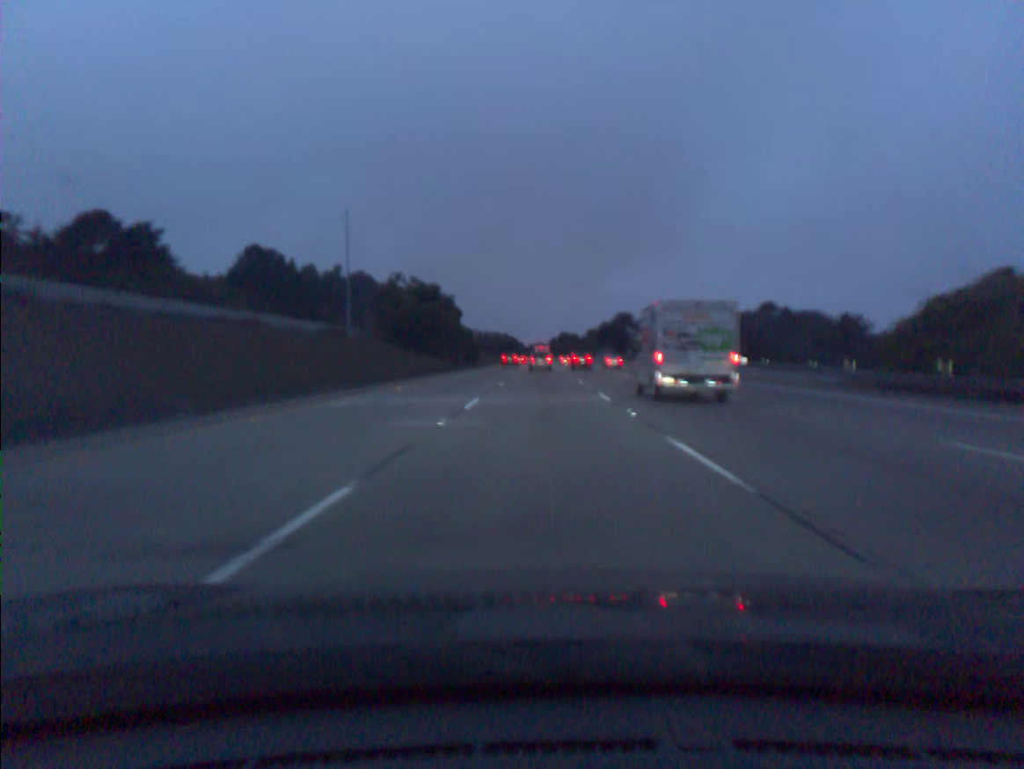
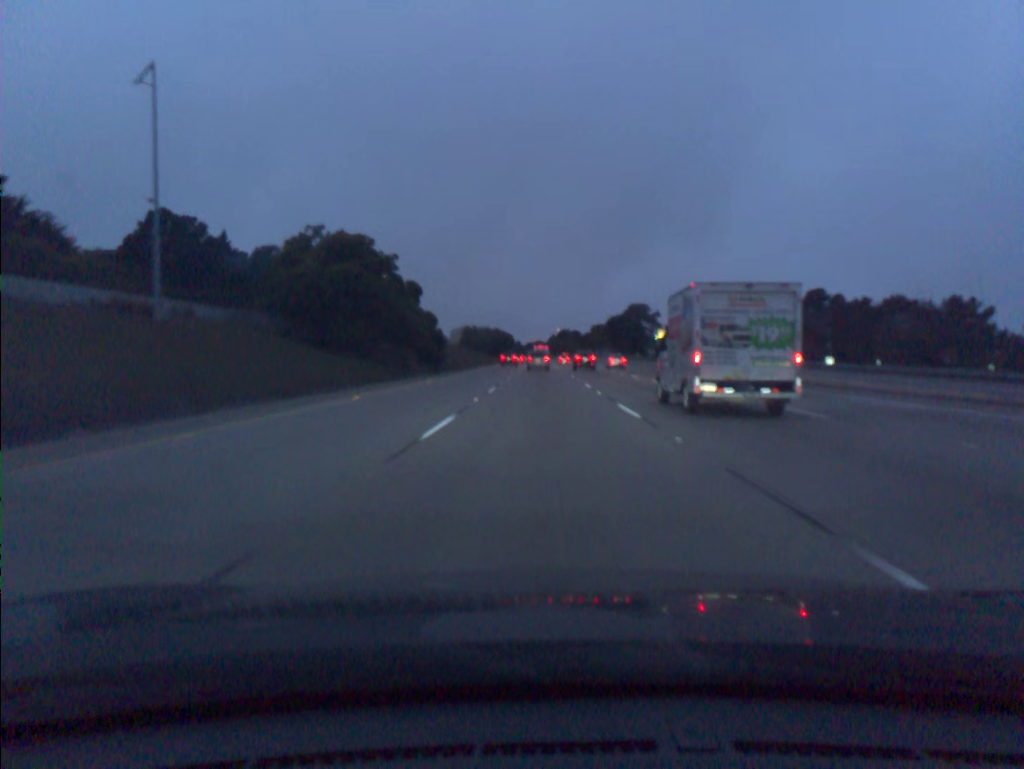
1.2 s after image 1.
(+0.1, +35.4) m; 0°
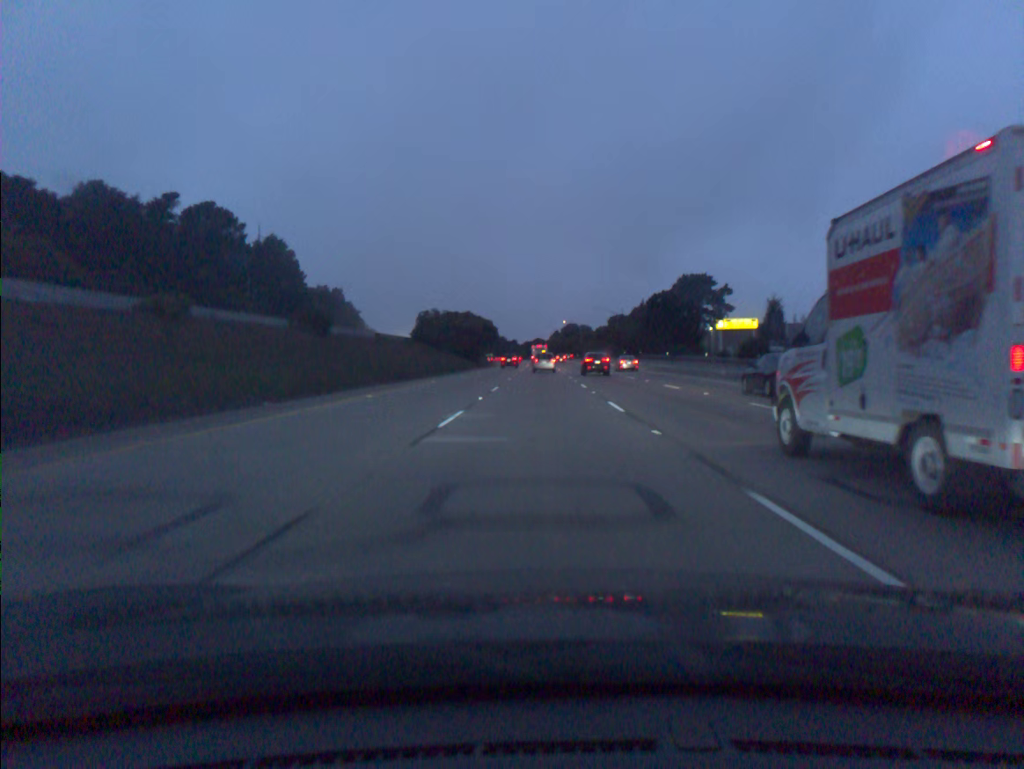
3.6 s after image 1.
(+0.1, +70.9) m; 0°
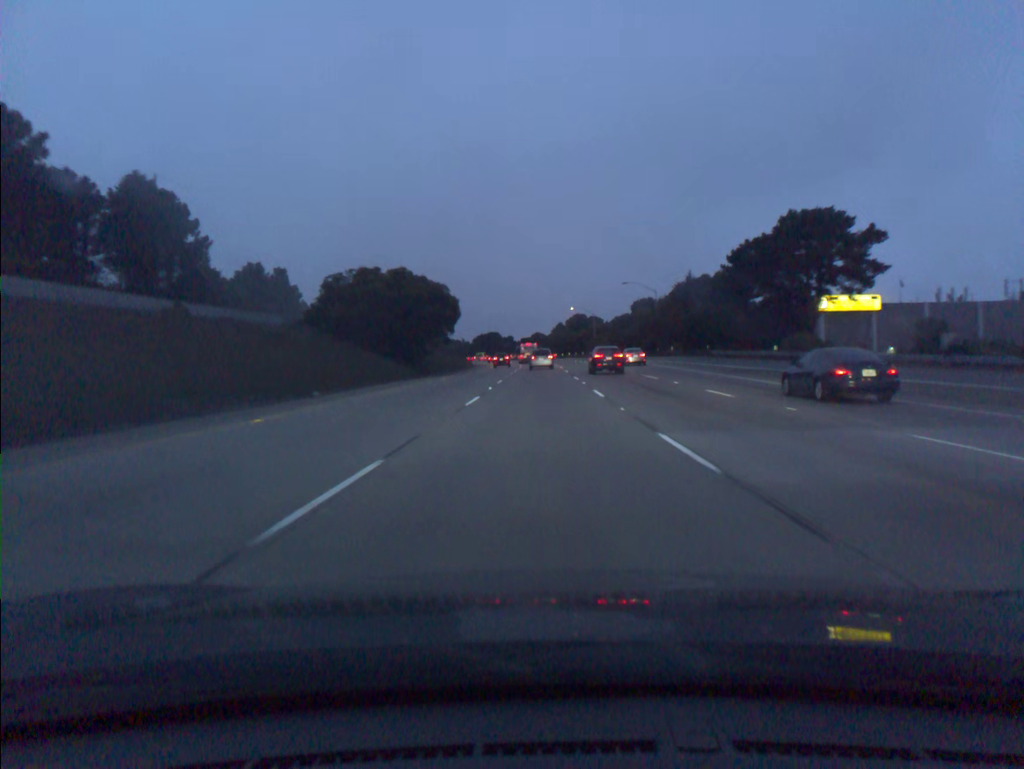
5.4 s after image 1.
(0.0, +52.9) m; 0°
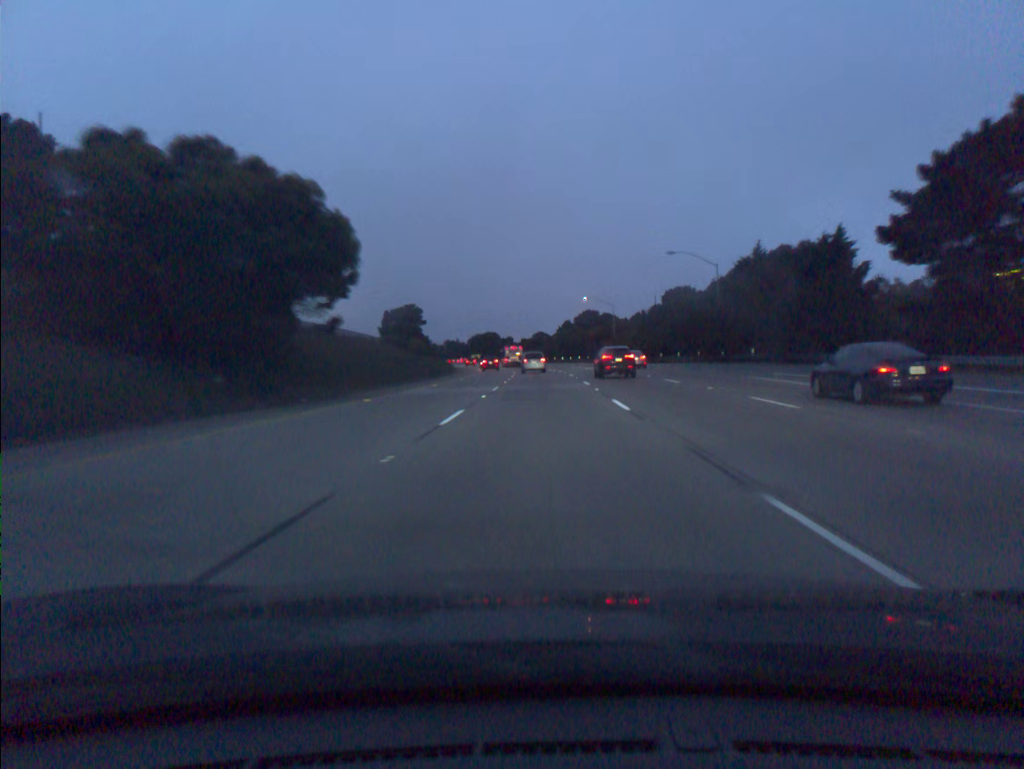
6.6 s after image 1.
(-0.1, +34.8) m; 0°
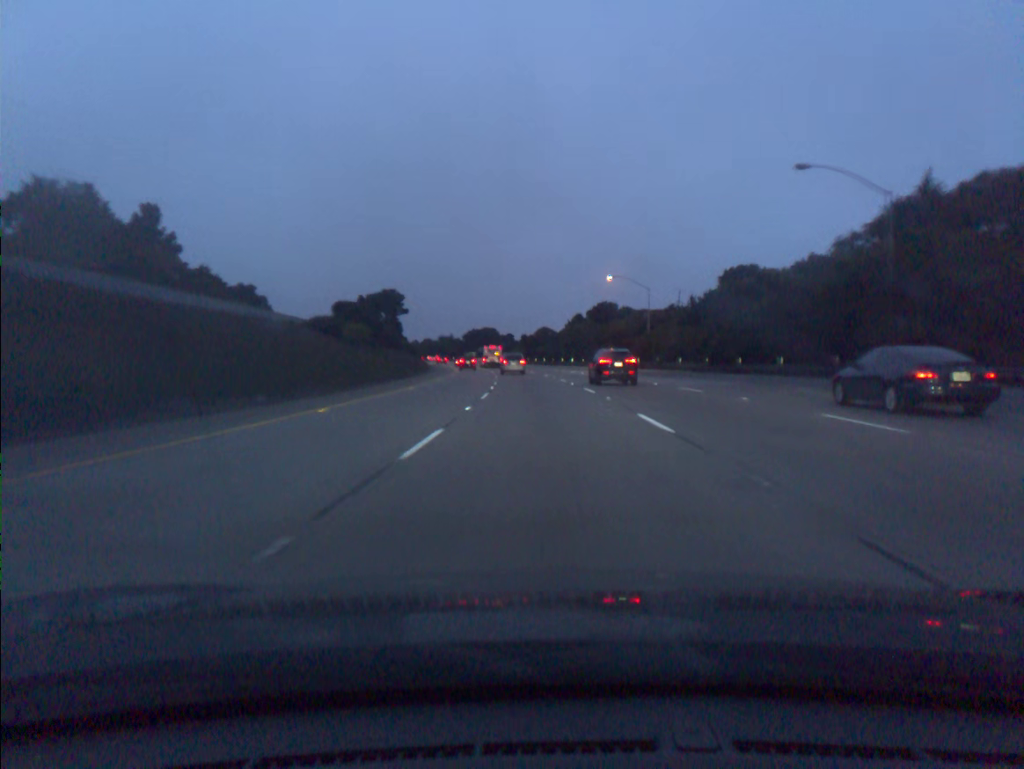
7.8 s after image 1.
(-0.1, +34.3) m; 0°
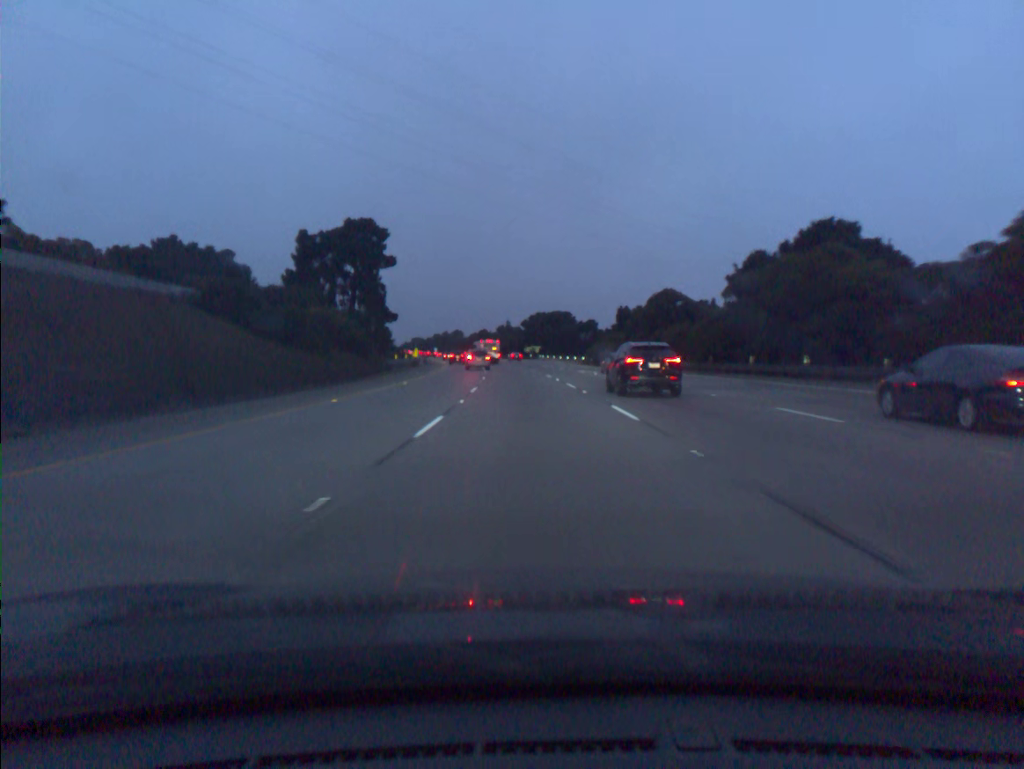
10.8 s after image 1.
(-3.5, +85.2) m; -6°
